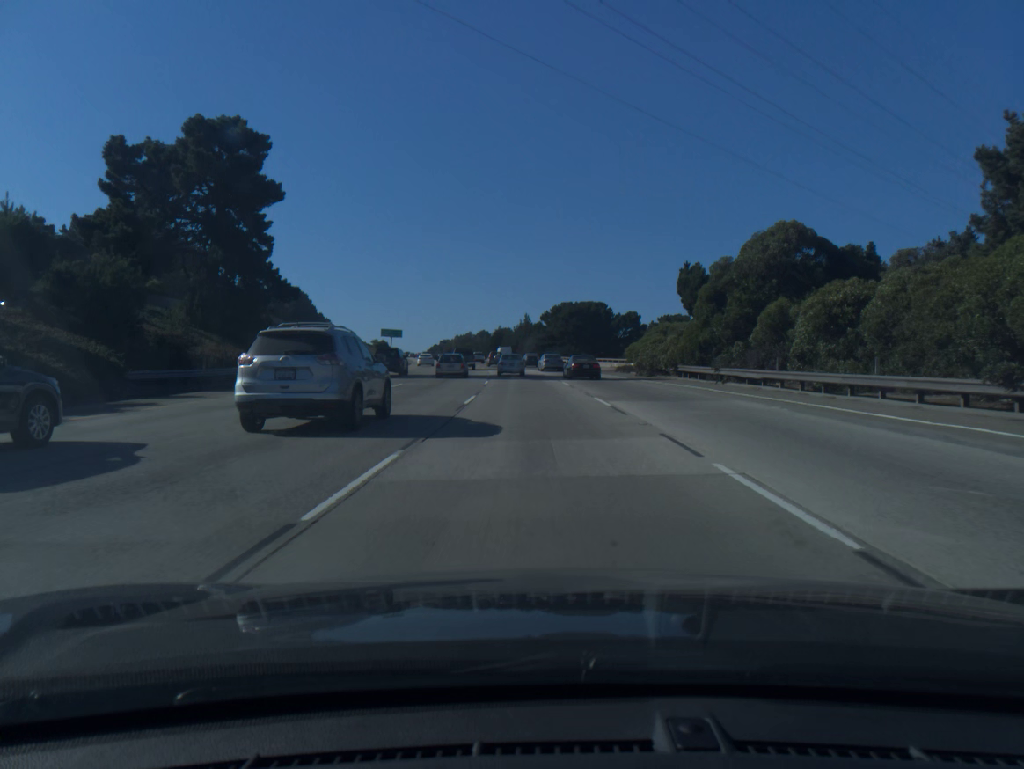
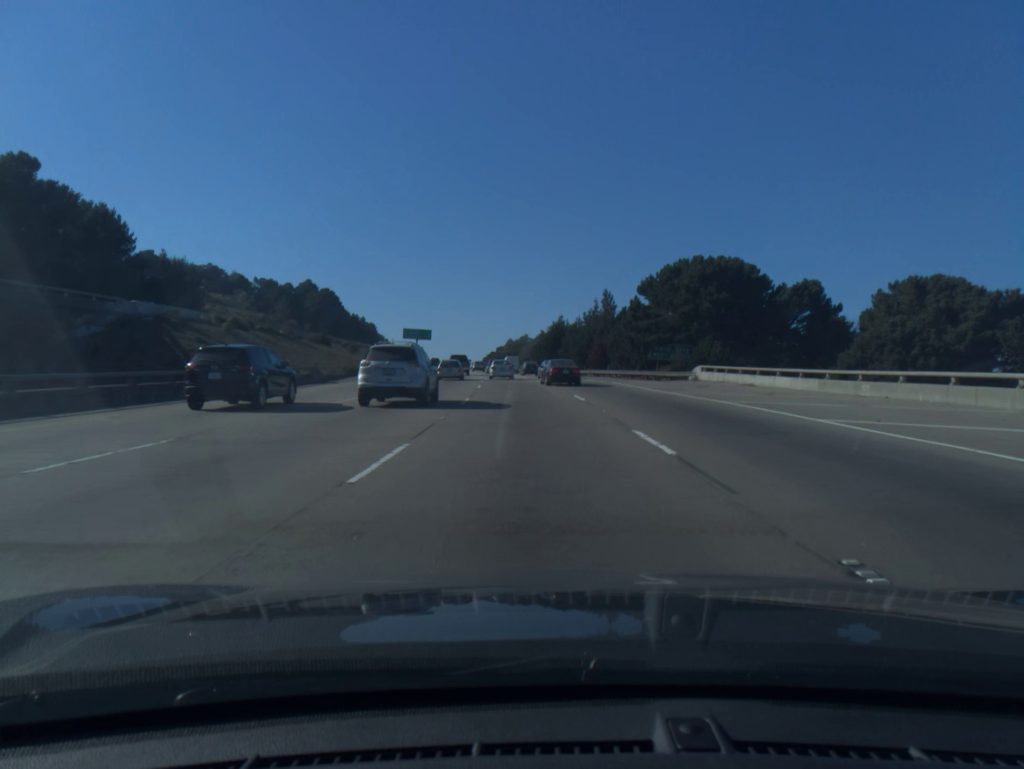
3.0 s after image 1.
(-2.6, +67.1) m; -5°
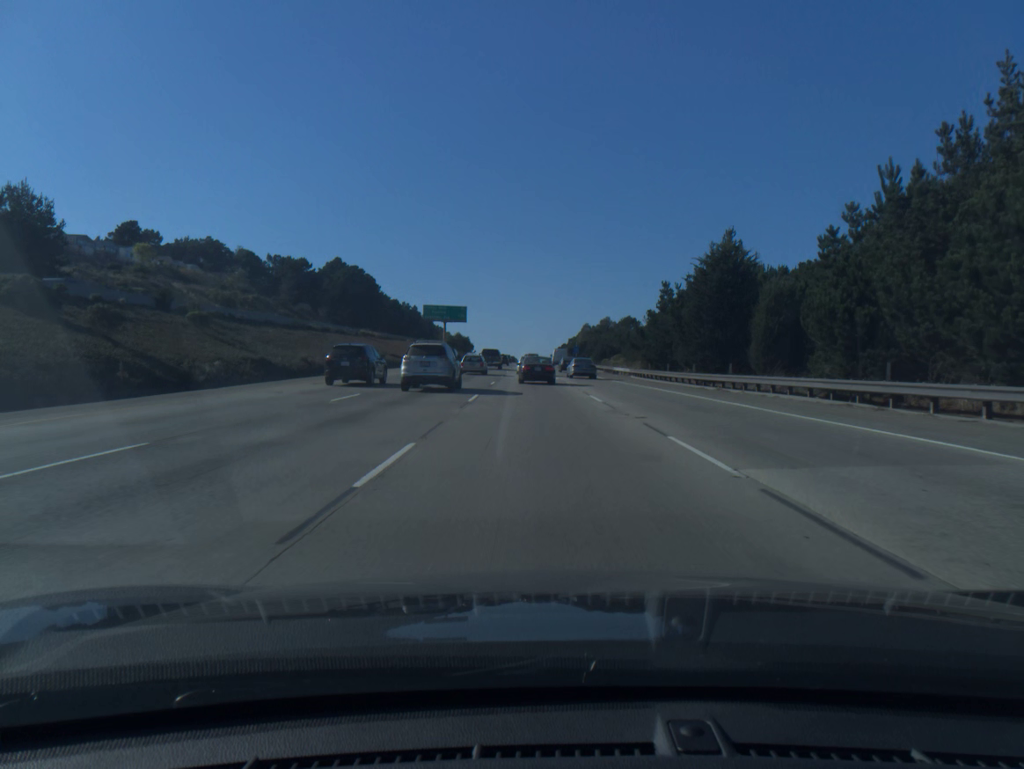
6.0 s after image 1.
(-3.4, +69.6) m; -5°
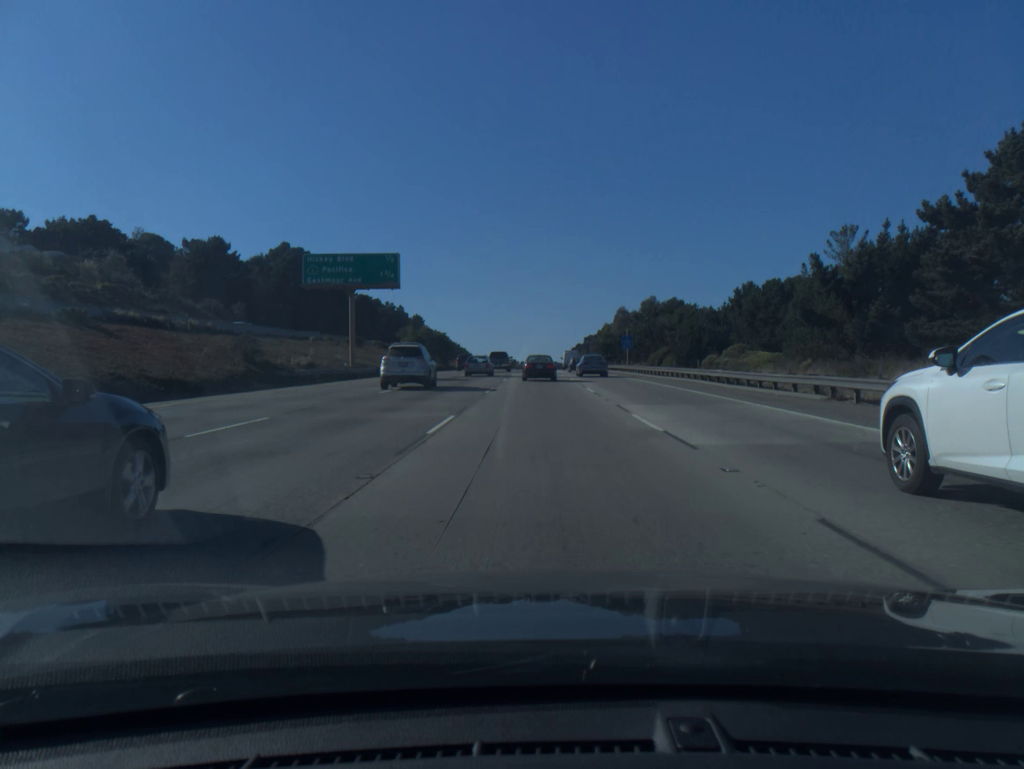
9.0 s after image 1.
(-1.1, +67.6) m; -1°
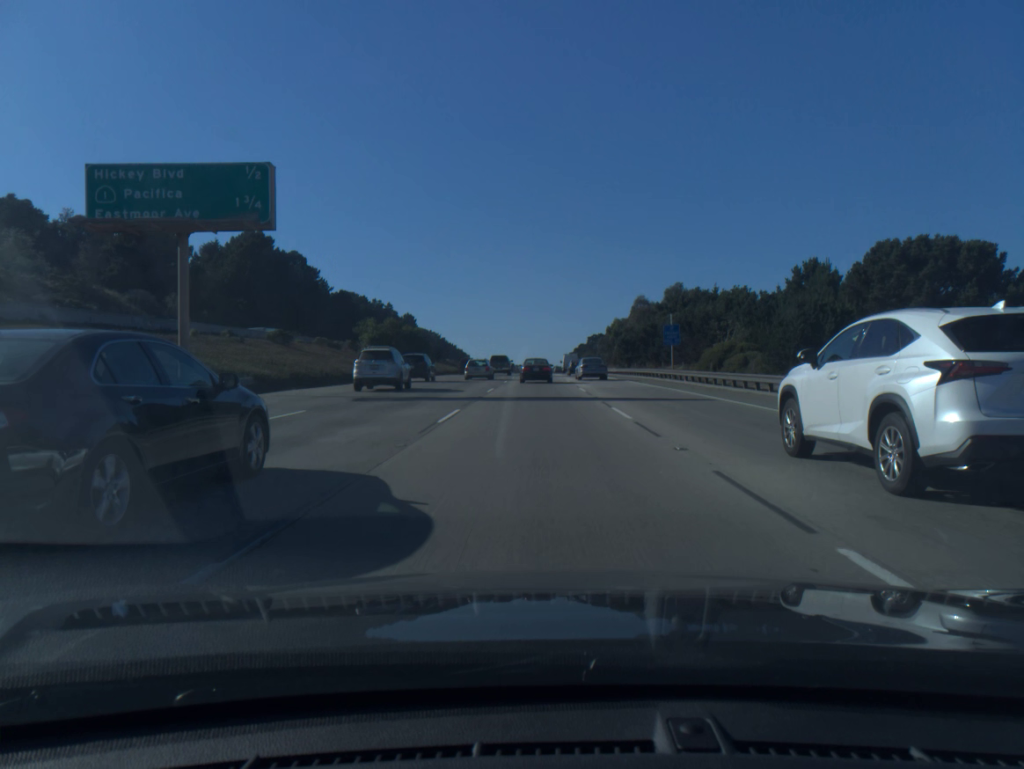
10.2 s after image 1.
(0.0, +26.5) m; 0°
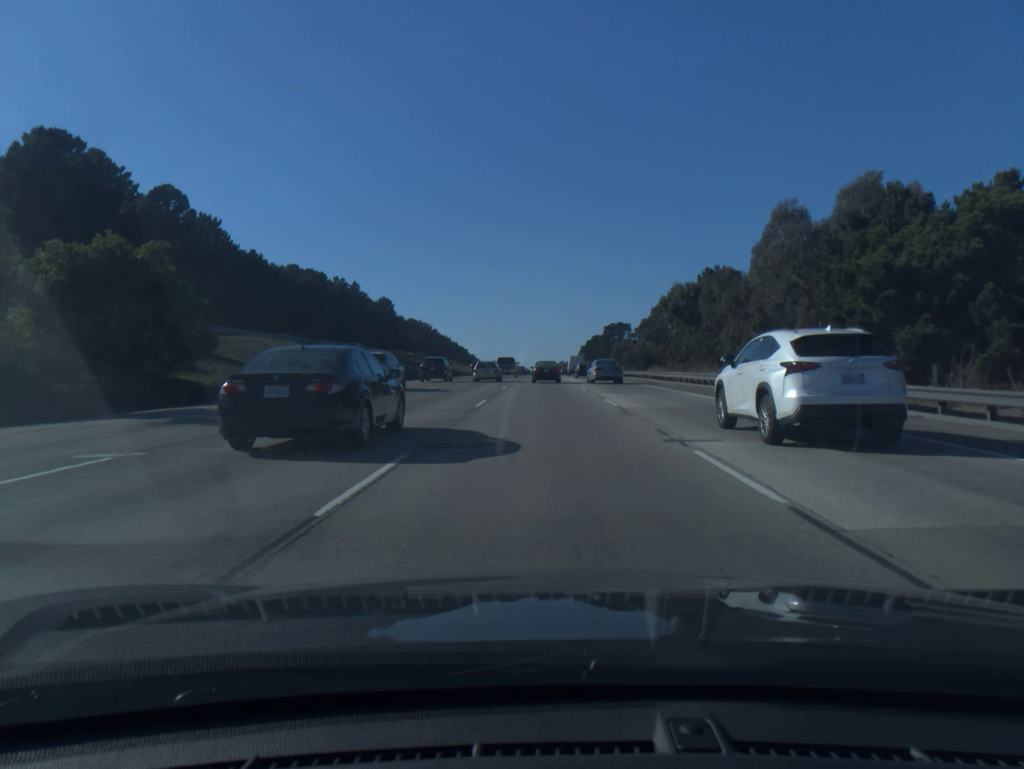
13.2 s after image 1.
(-0.4, +67.3) m; 0°
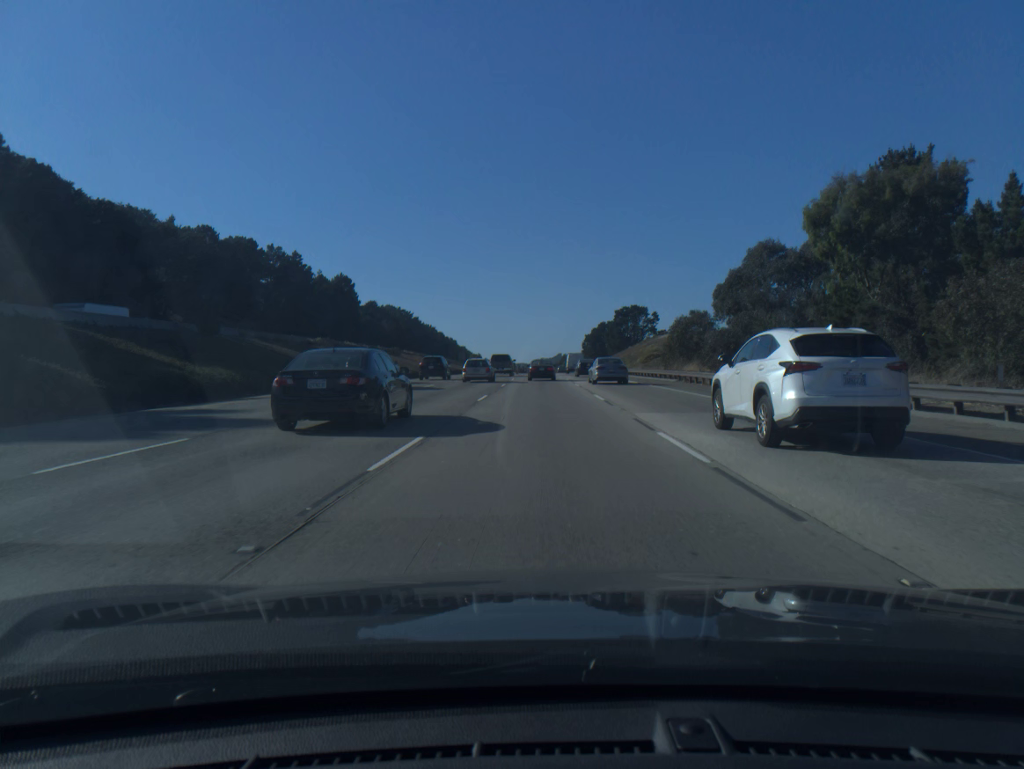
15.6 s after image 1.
(+0.2, +55.8) m; 0°
